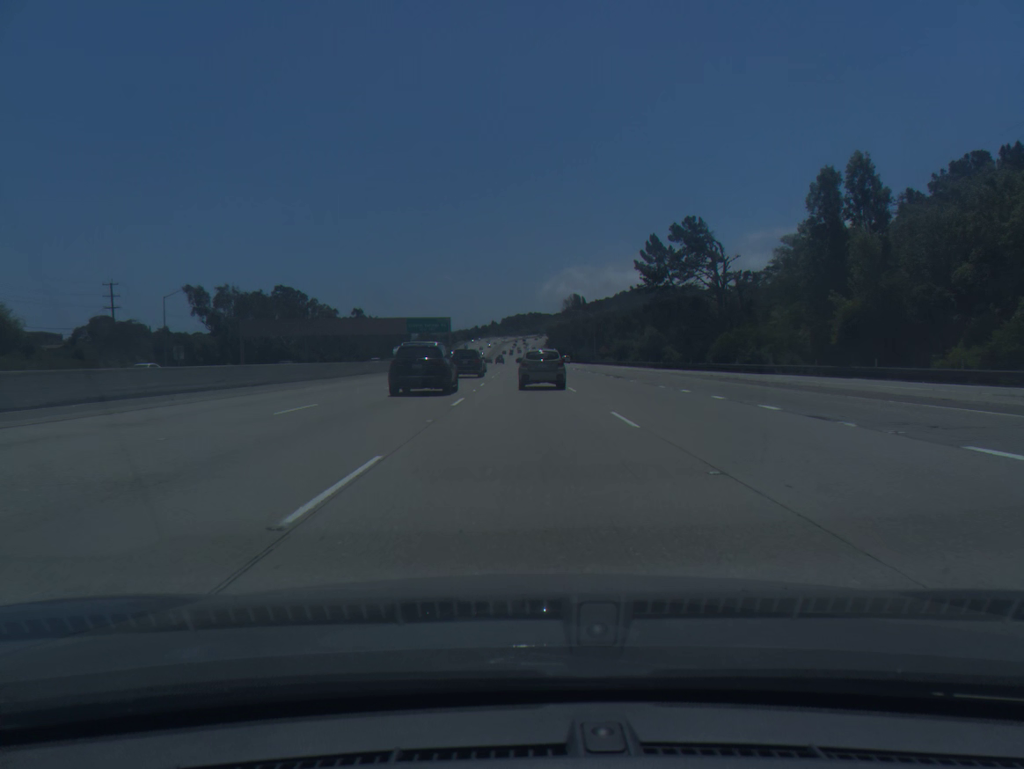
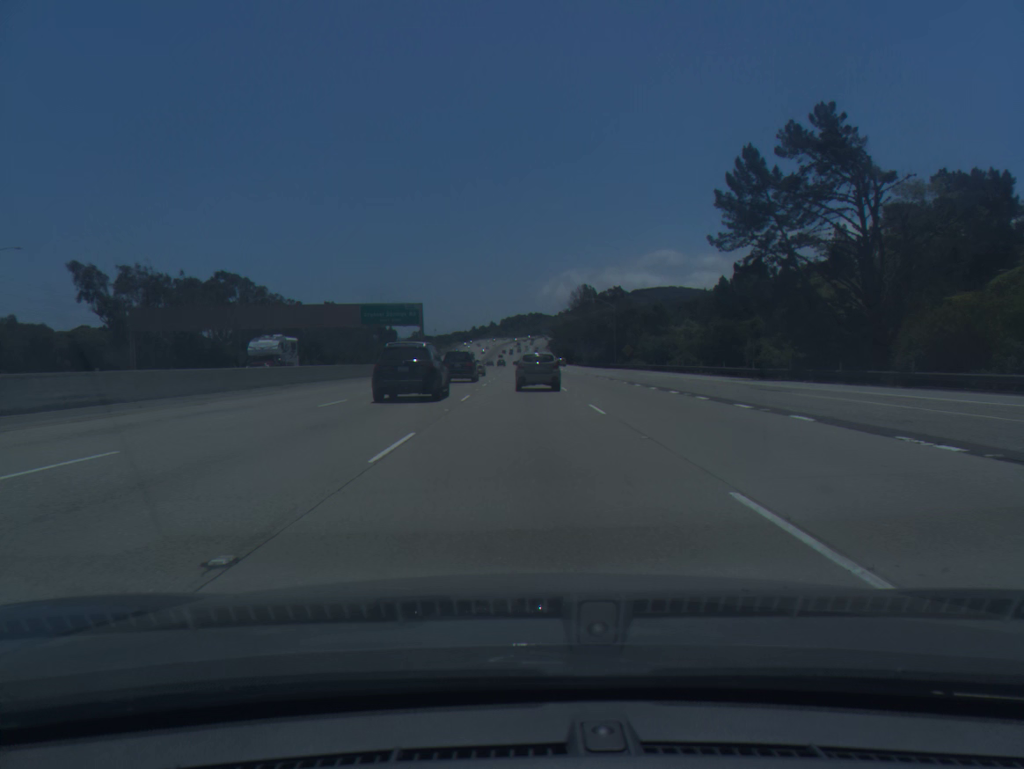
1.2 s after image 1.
(+0.1, +38.9) m; 0°
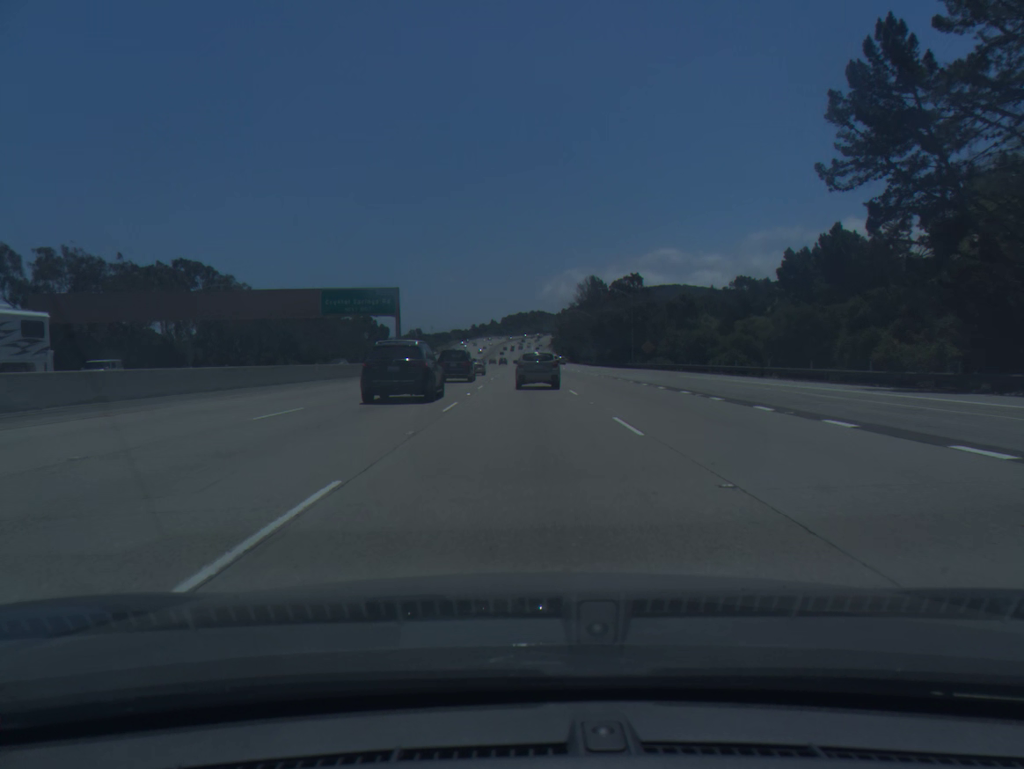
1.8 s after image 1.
(0.0, +19.6) m; 0°
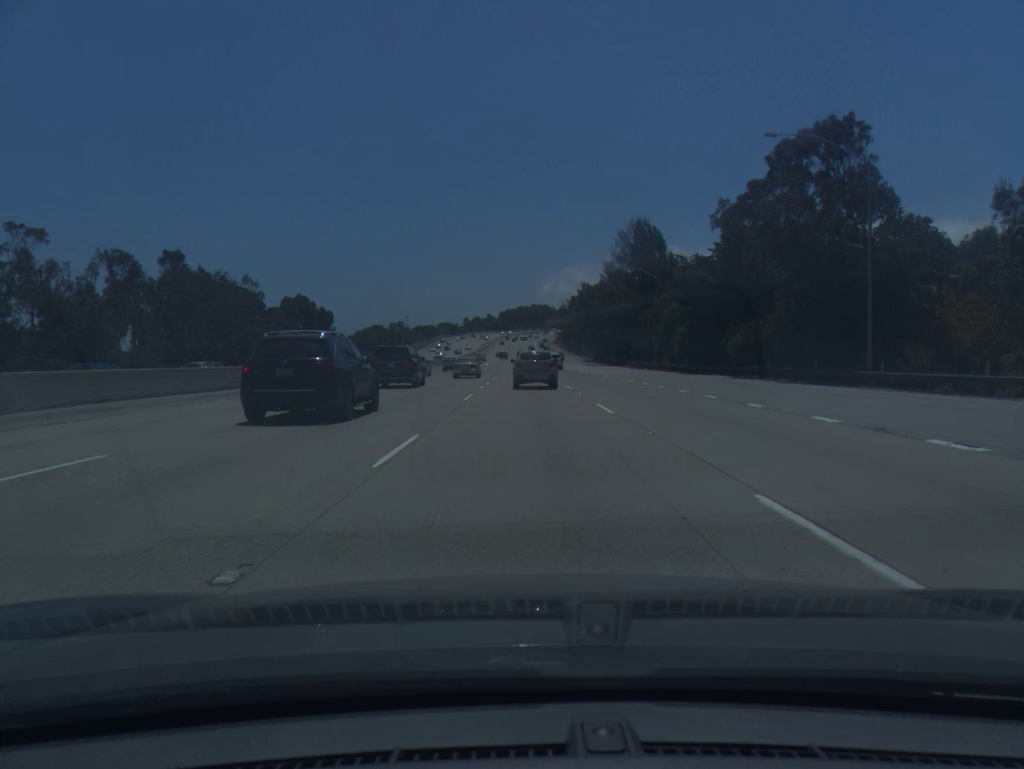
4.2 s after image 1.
(-0.1, +80.5) m; 0°
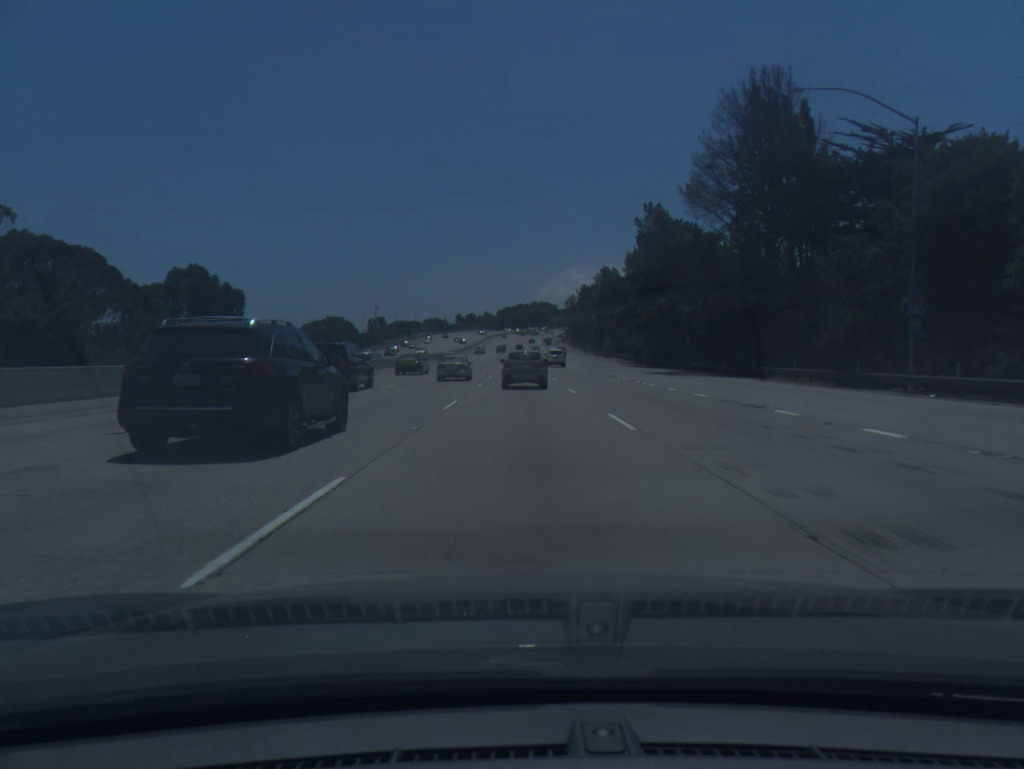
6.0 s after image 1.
(+0.1, +61.5) m; 0°
